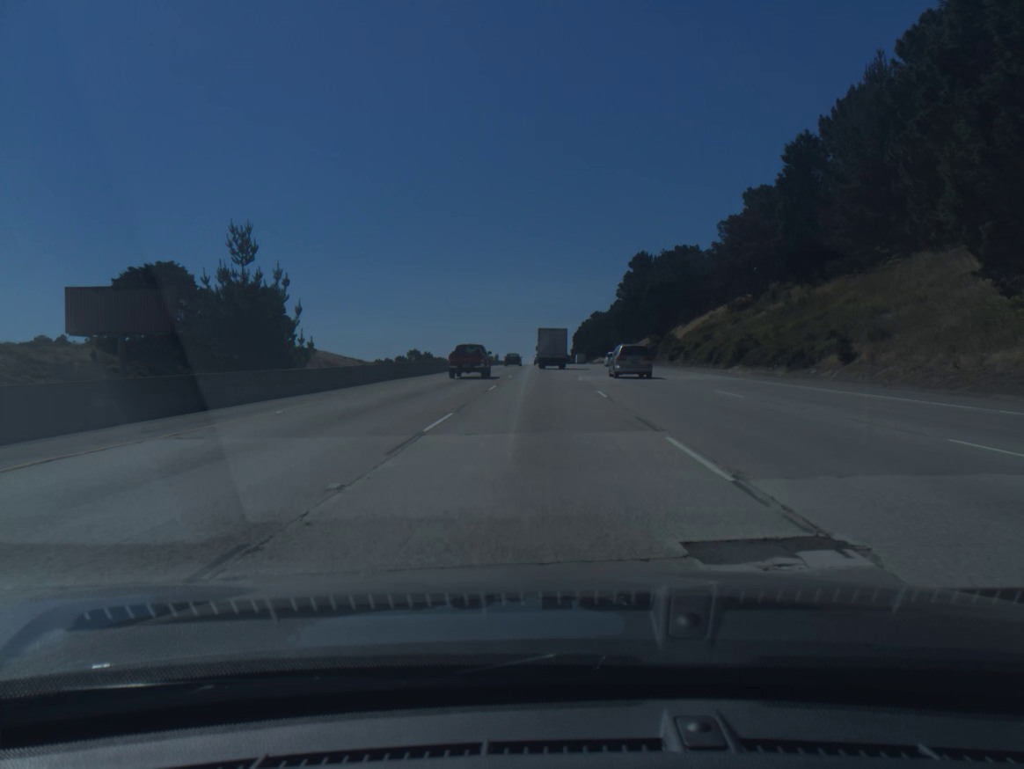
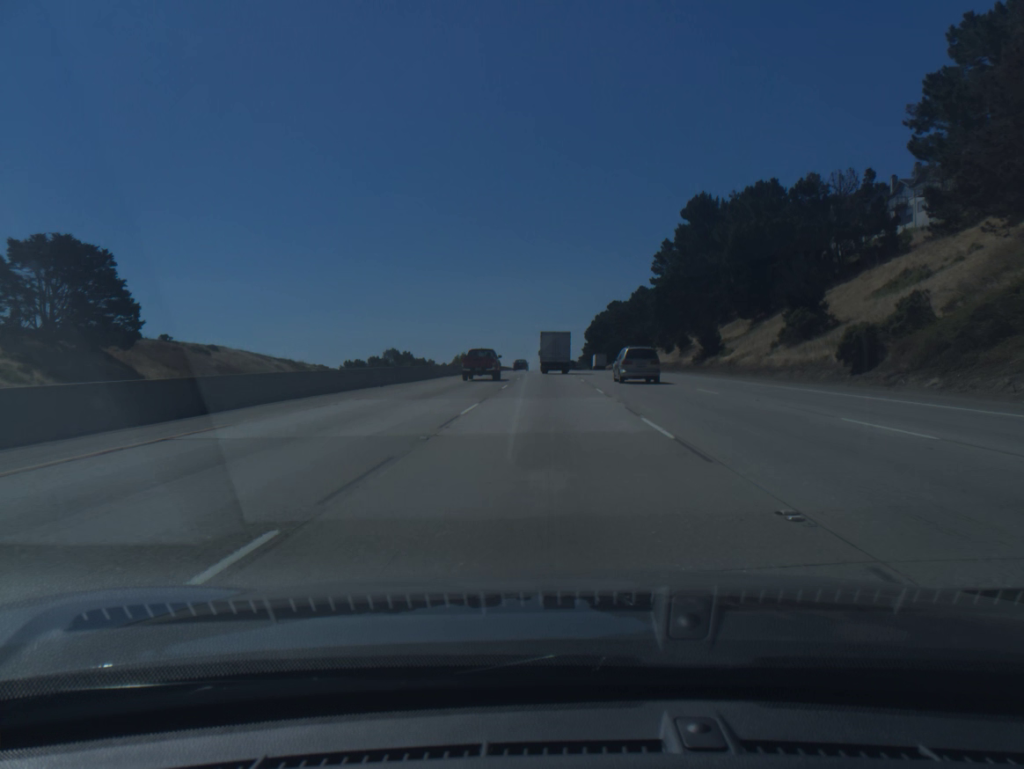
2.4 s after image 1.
(-0.1, +69.1) m; 0°
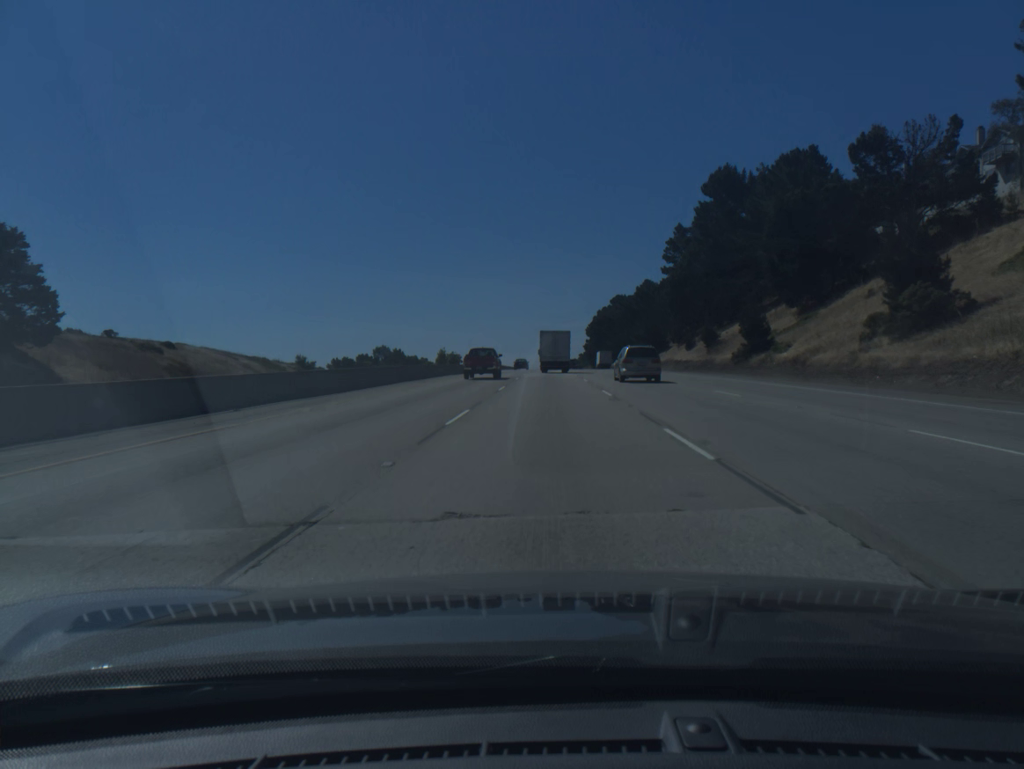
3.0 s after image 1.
(0.0, +17.2) m; 0°
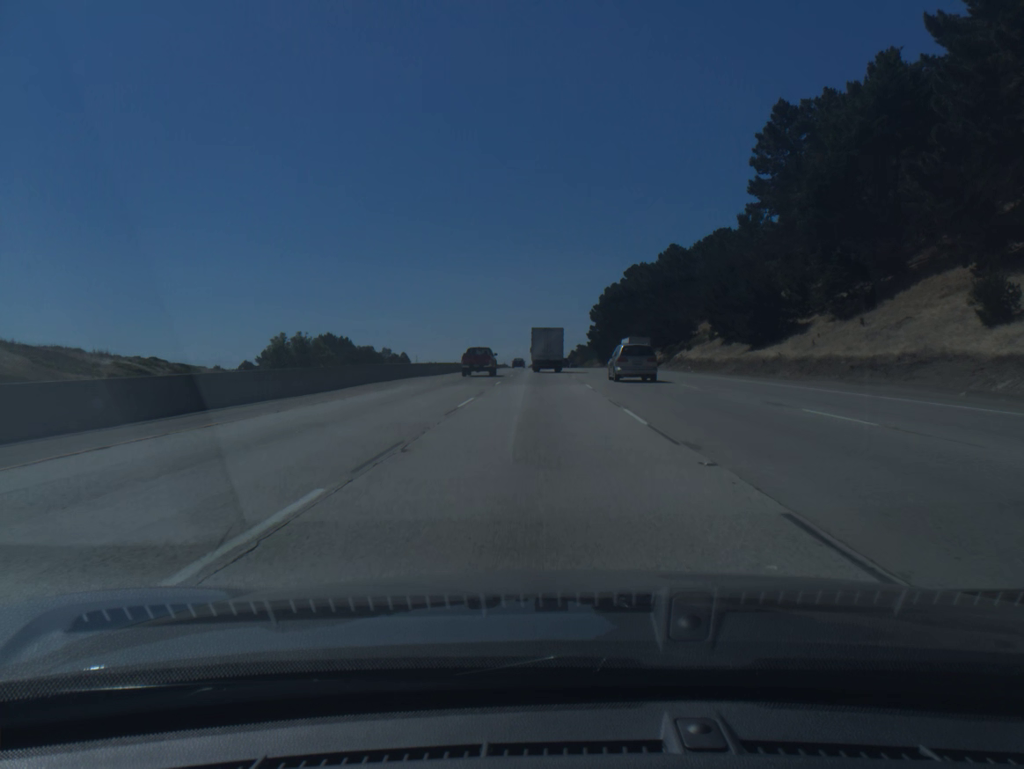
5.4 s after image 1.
(+0.4, +68.8) m; 0°
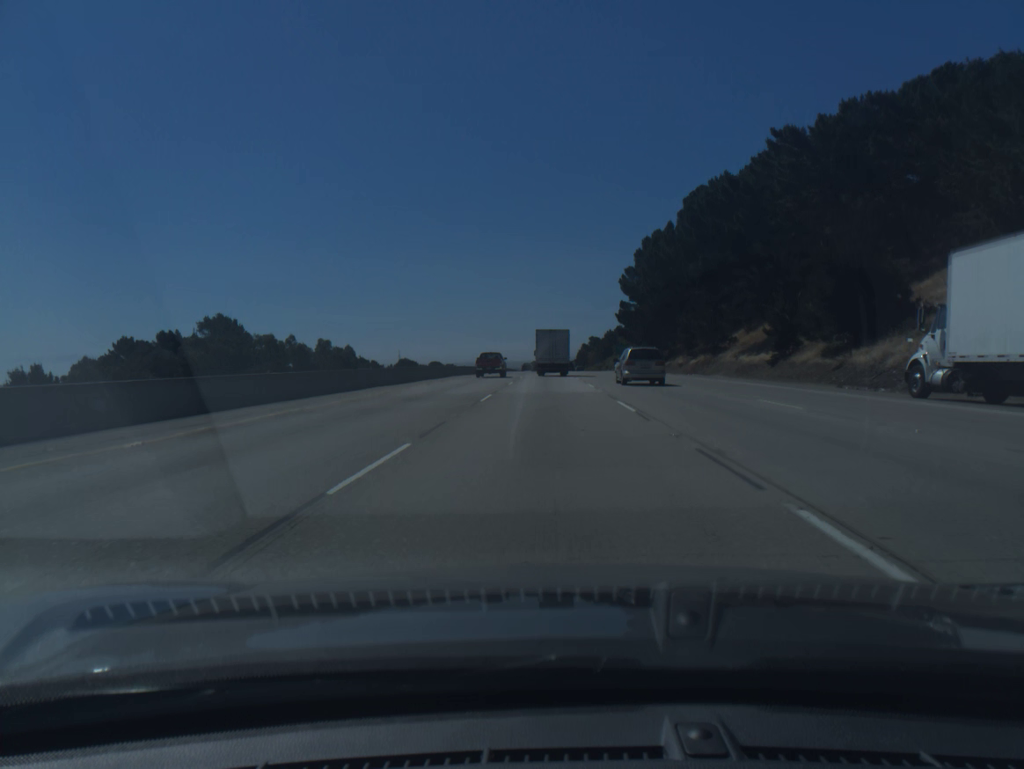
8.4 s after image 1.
(-0.4, +84.4) m; 0°
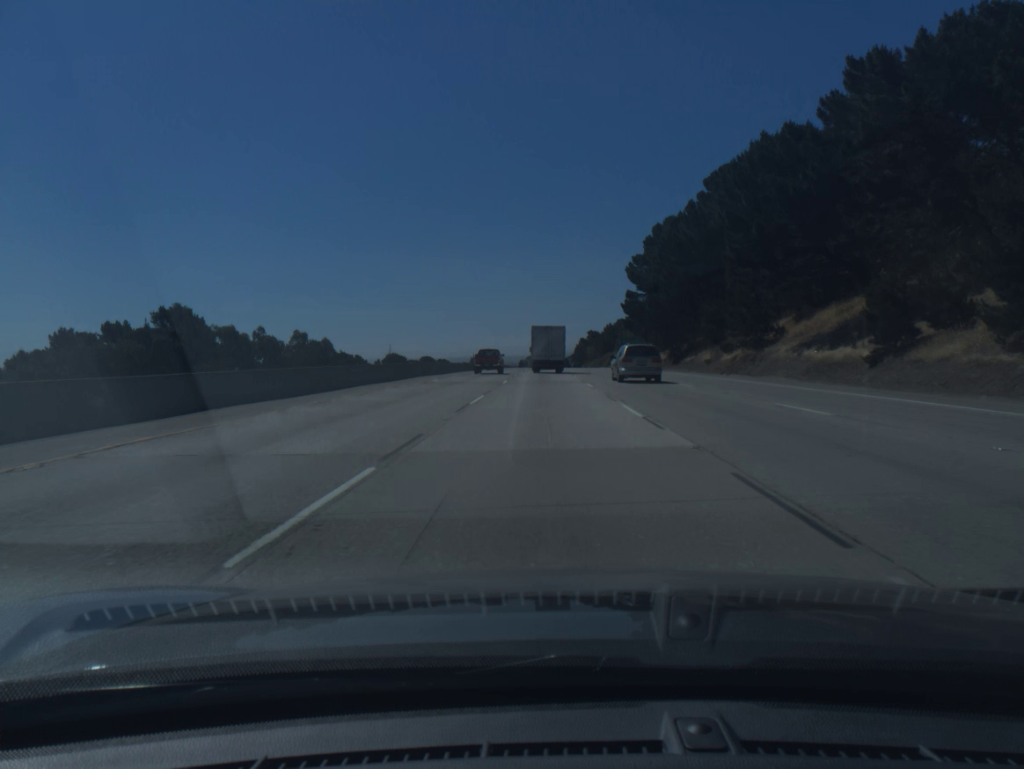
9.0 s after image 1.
(0.0, +16.6) m; 0°
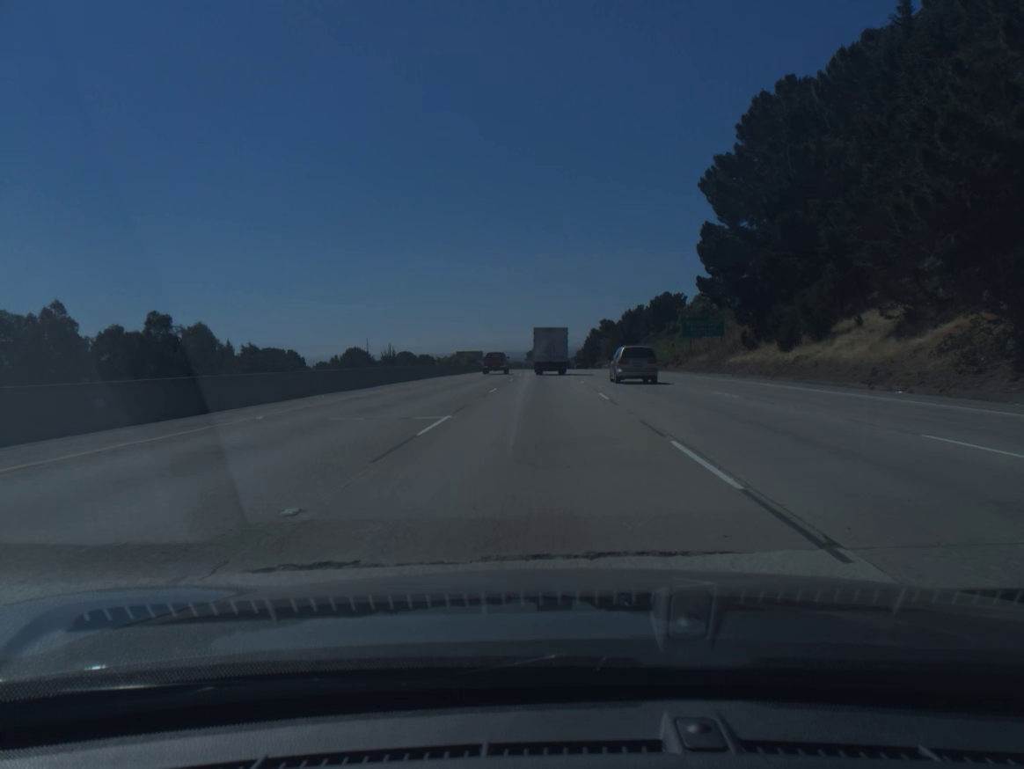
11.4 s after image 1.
(+0.1, +66.1) m; 0°
